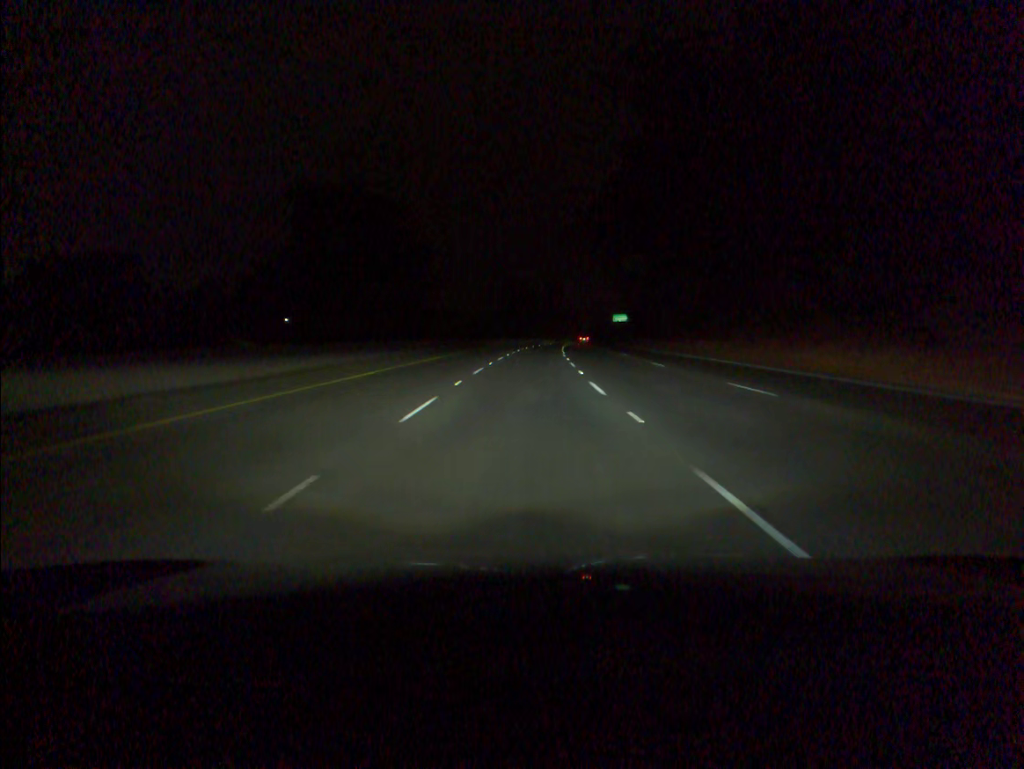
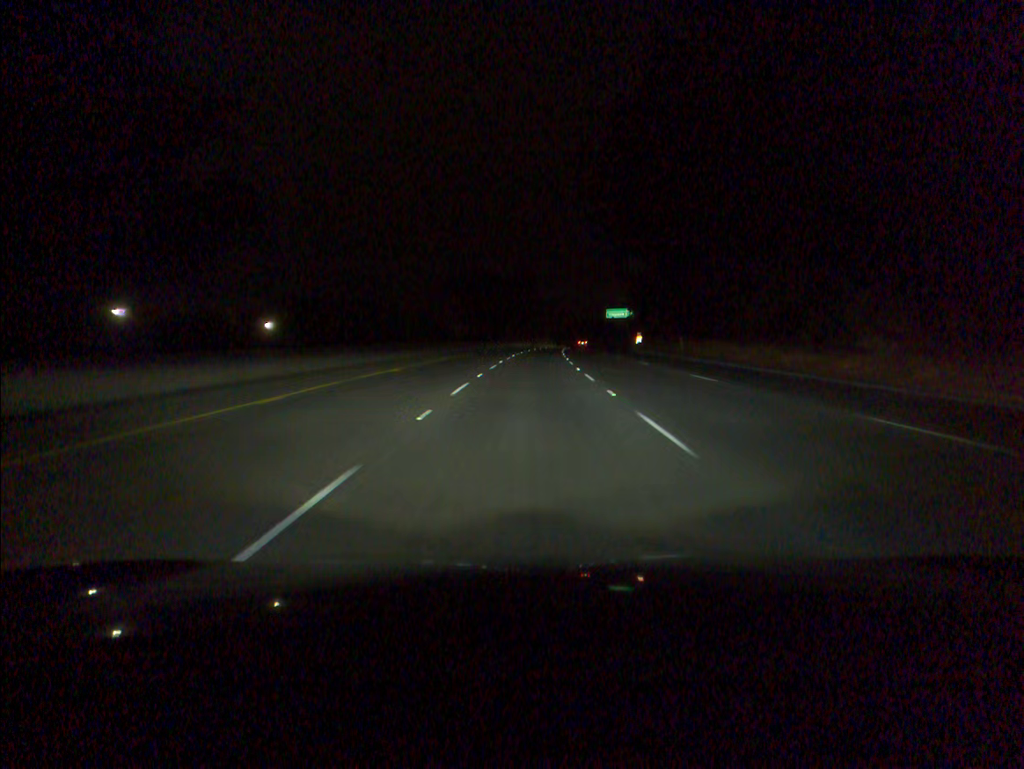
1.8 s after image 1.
(+0.9, +52.4) m; +2°
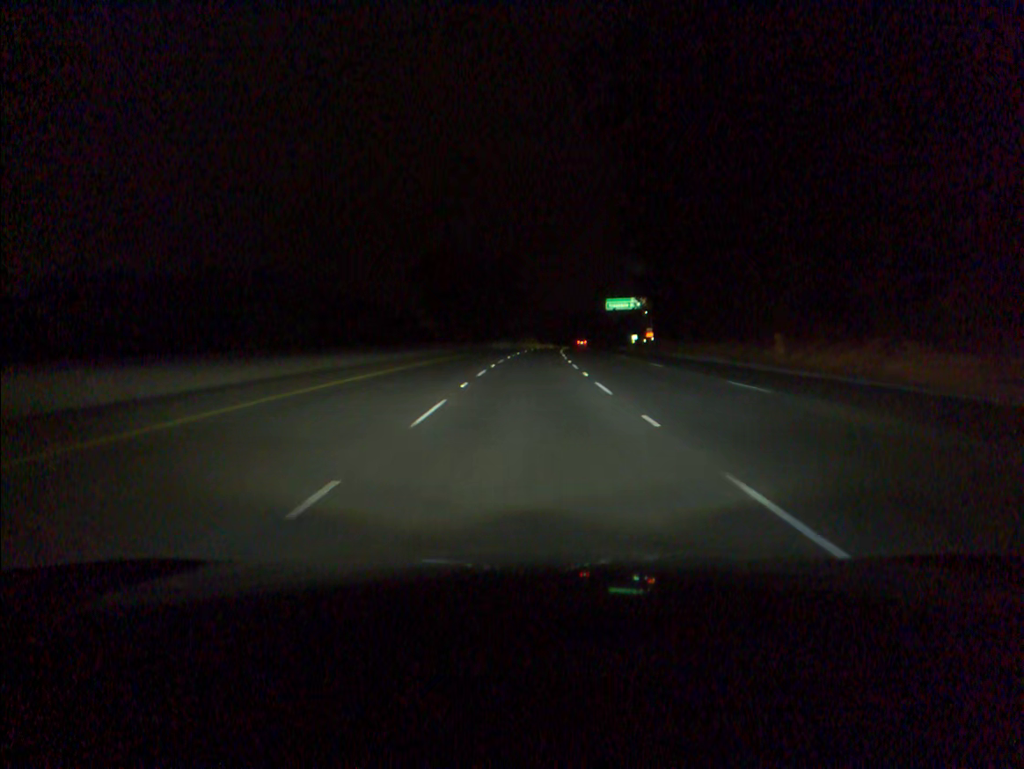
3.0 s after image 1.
(+0.4, +35.1) m; +1°
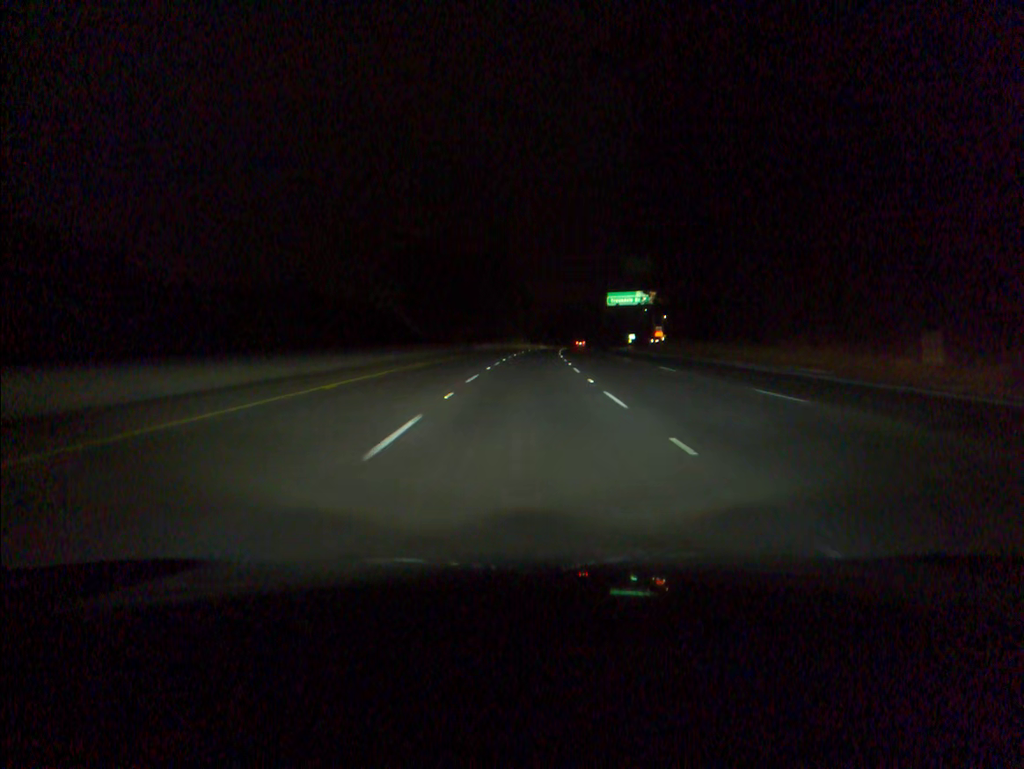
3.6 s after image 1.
(+0.1, +17.6) m; +1°
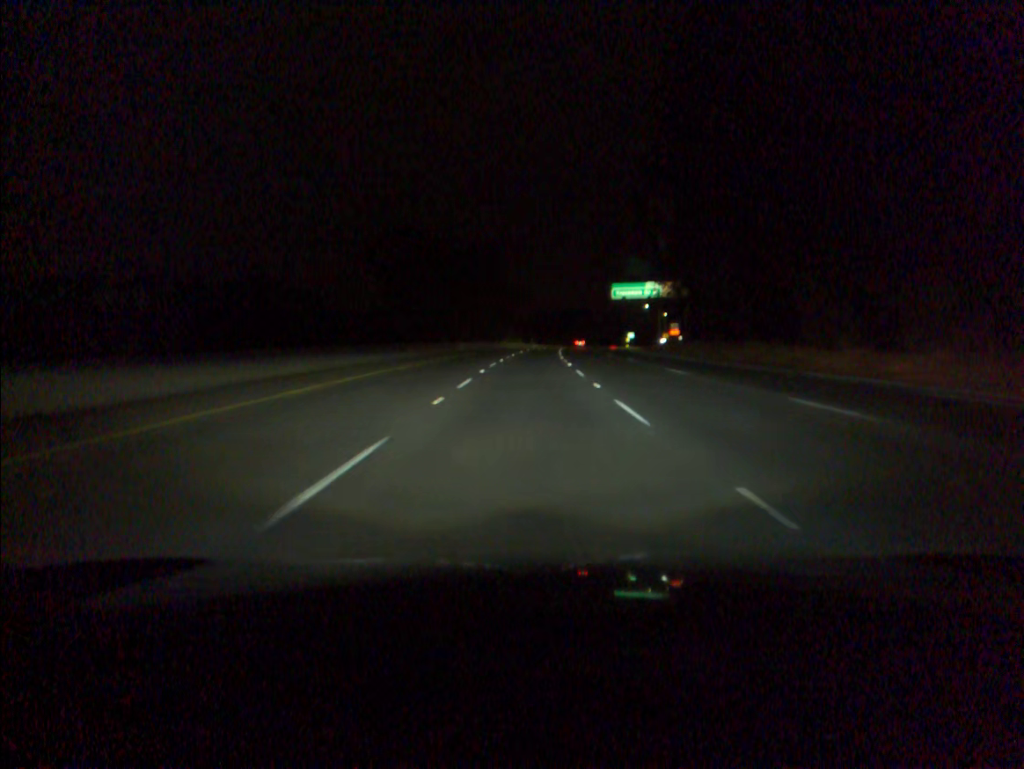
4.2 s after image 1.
(+0.1, +17.6) m; +1°
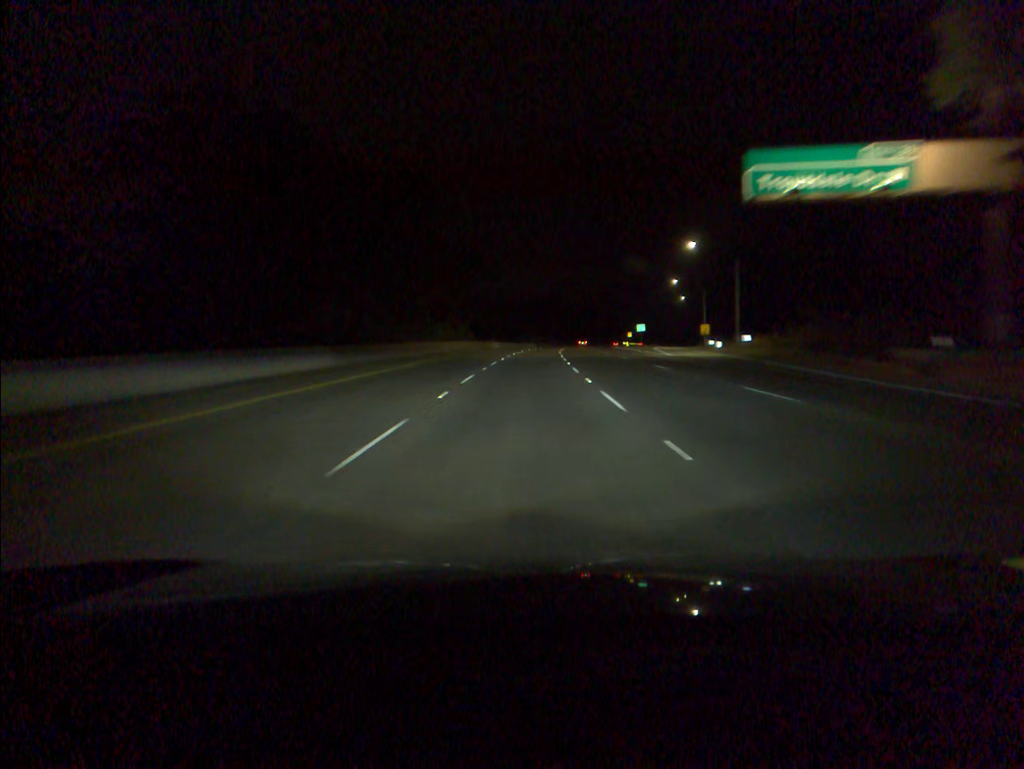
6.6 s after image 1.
(+1.7, +70.5) m; +3°
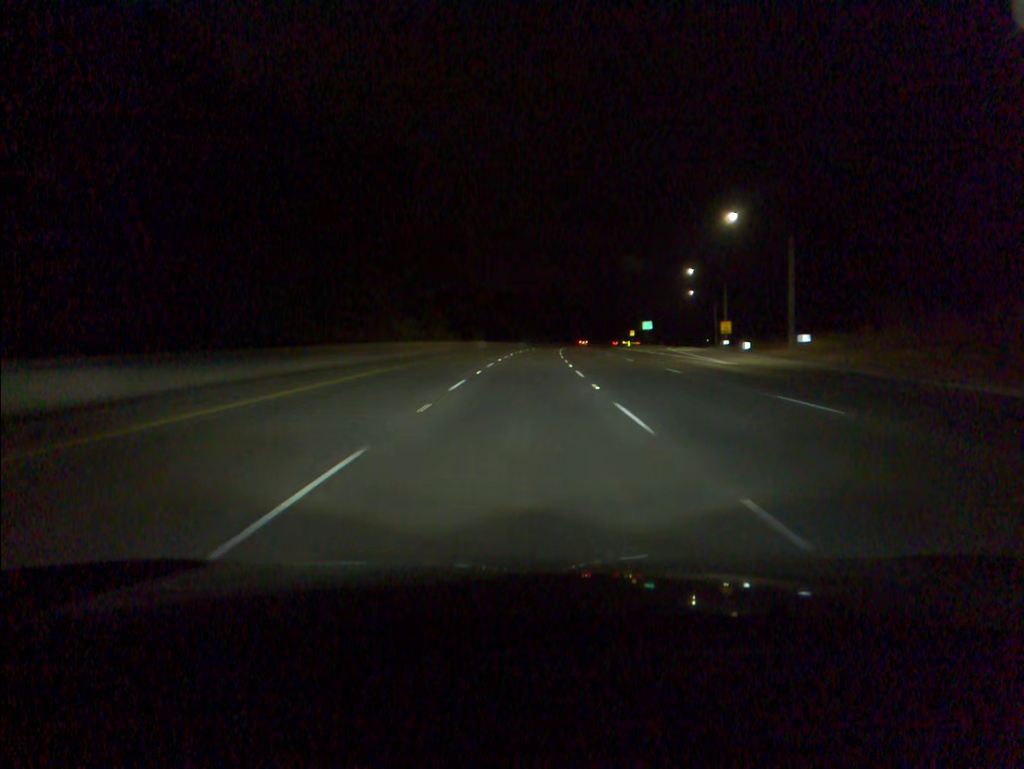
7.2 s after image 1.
(+0.1, +17.6) m; +1°
